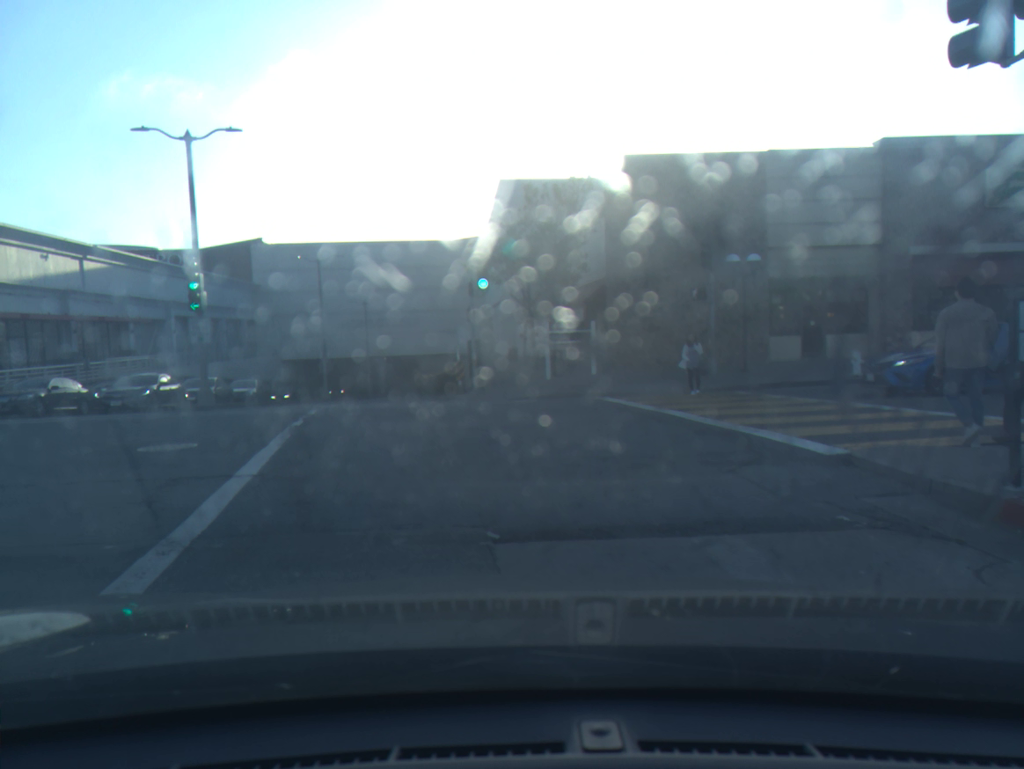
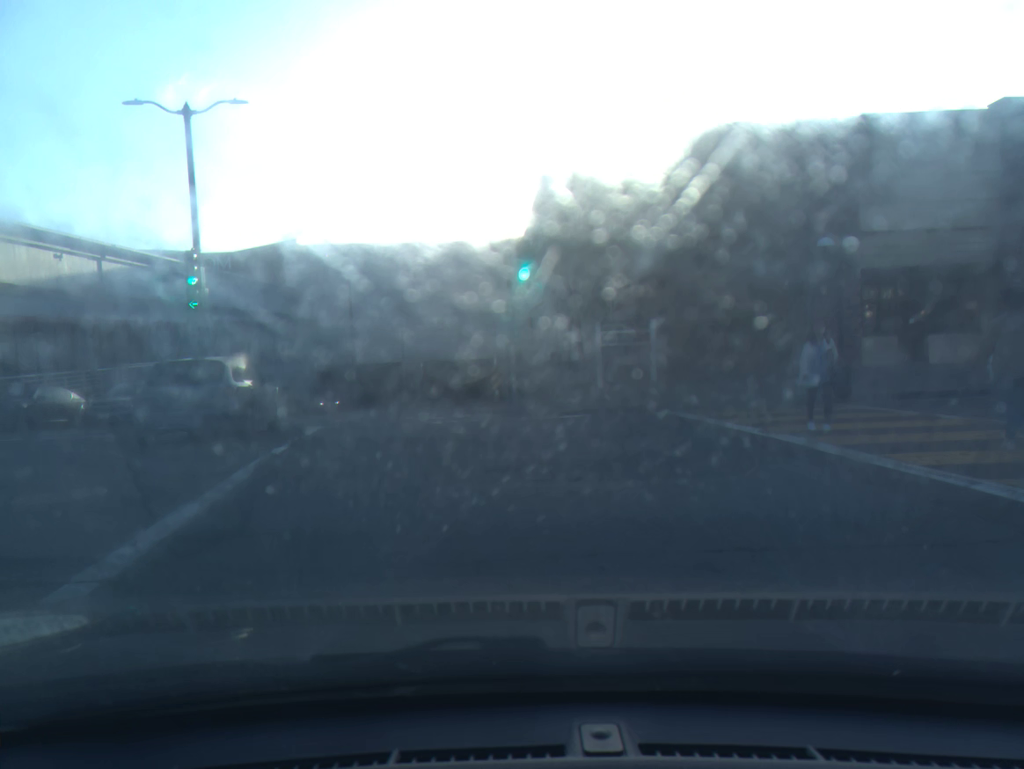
(-0.3, +3.7) m; -3°
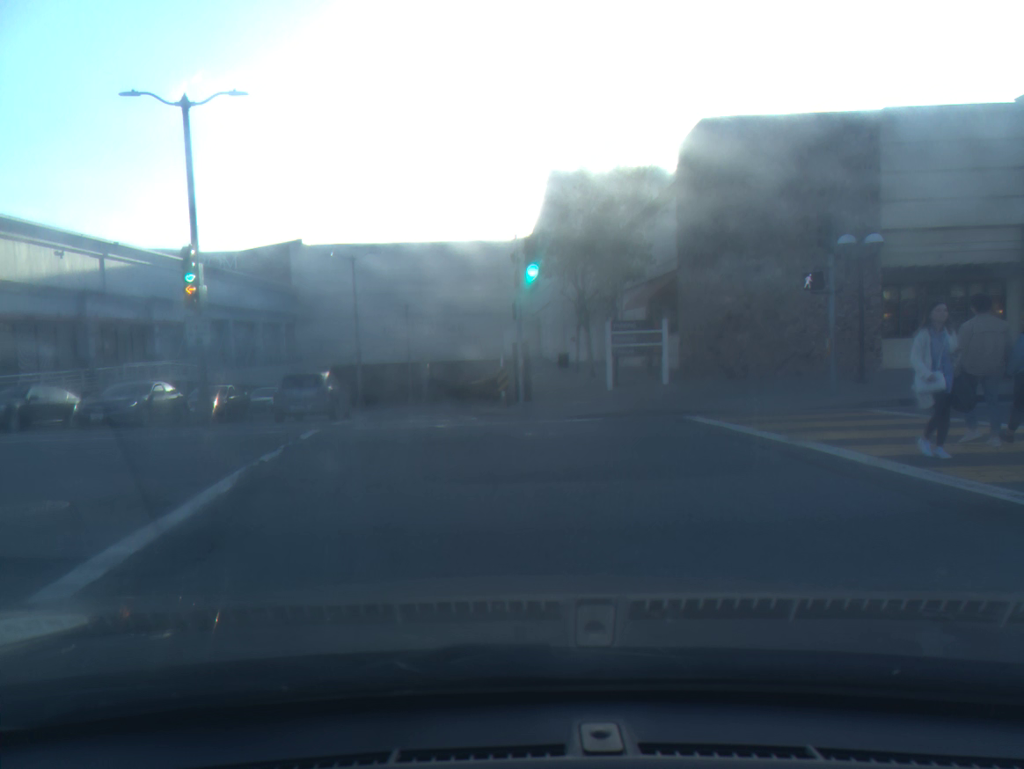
(-0.1, +0.9) m; 0°
